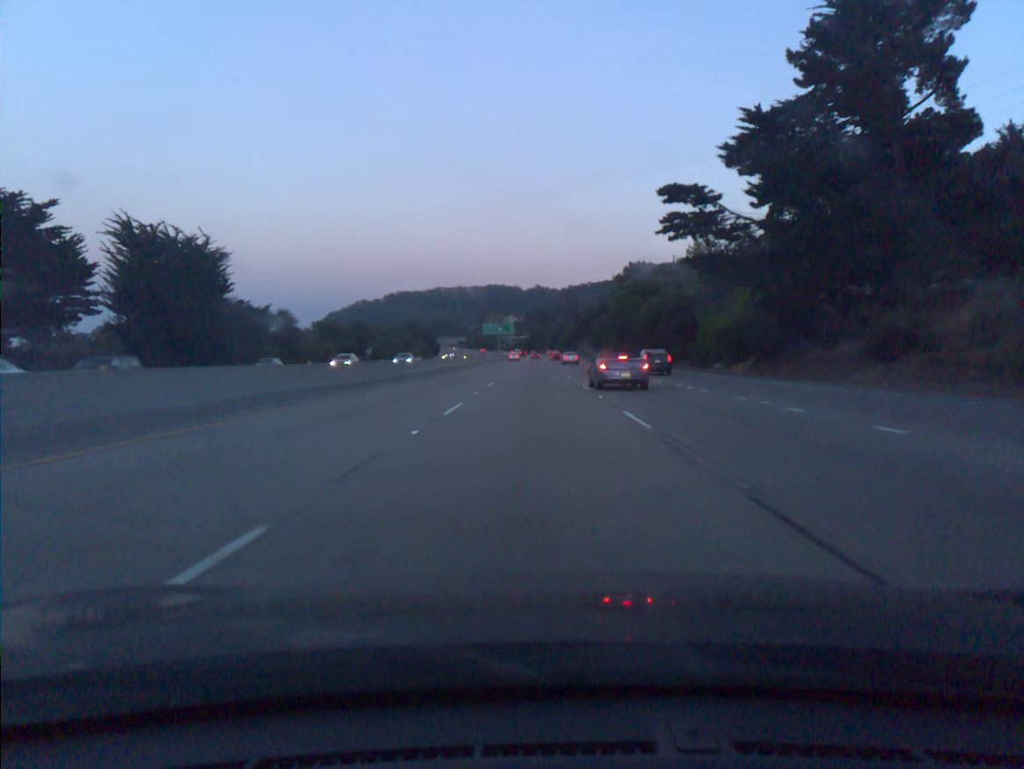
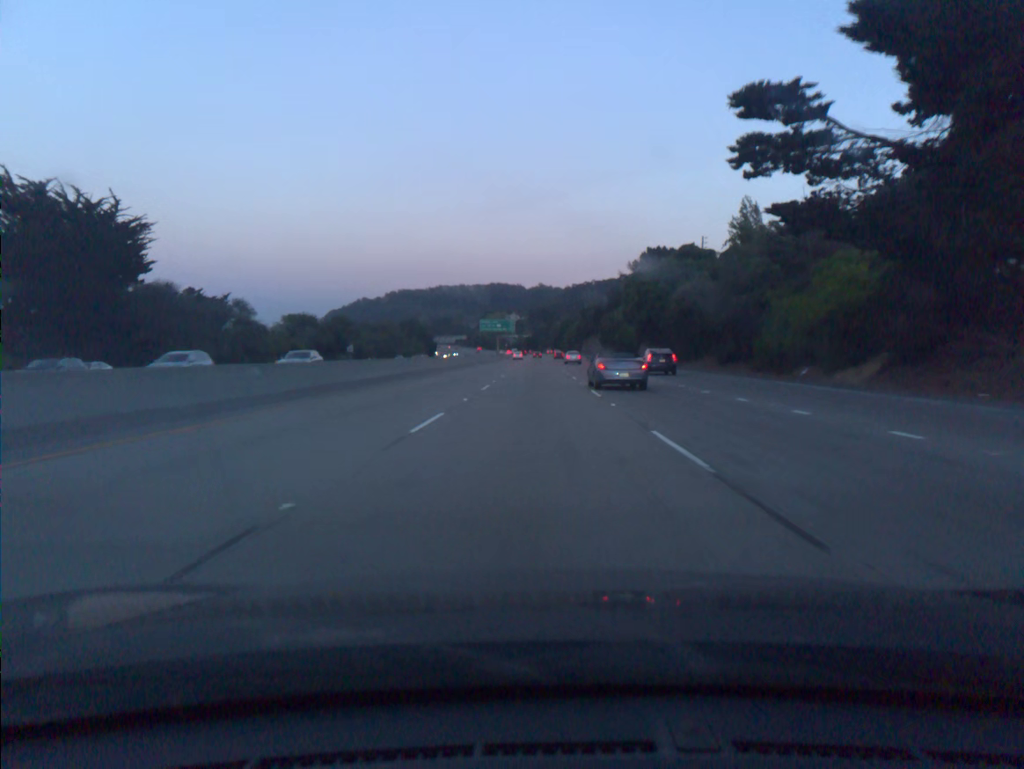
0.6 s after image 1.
(0.0, +18.4) m; 0°
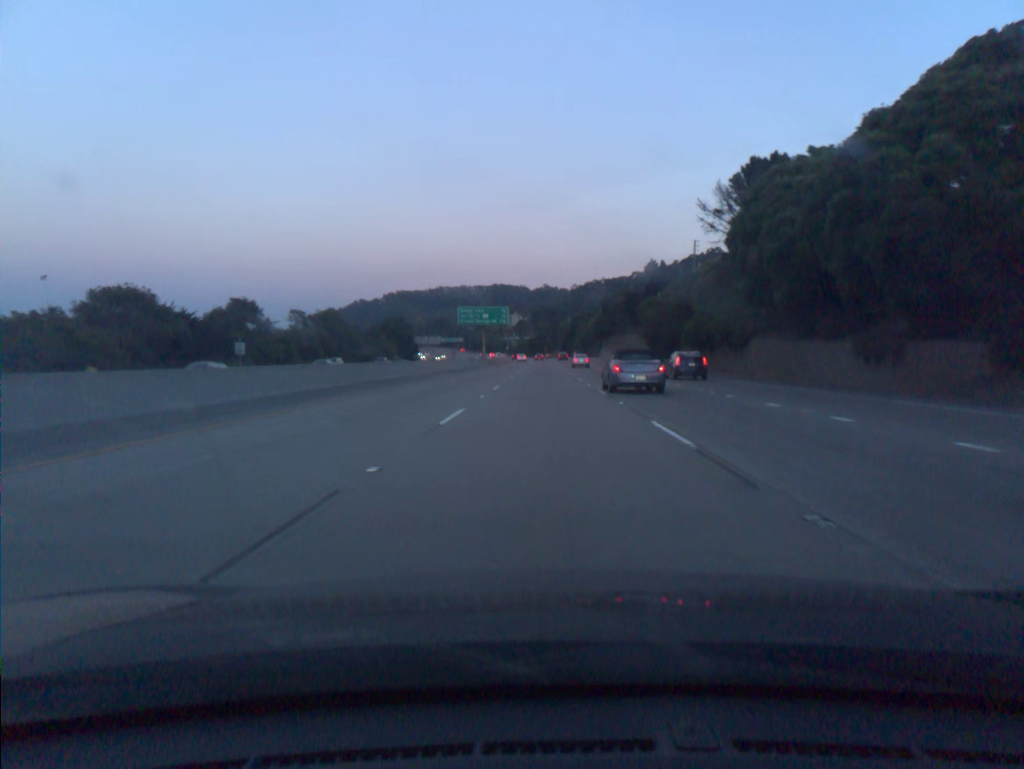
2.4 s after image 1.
(-0.3, +55.1) m; 0°
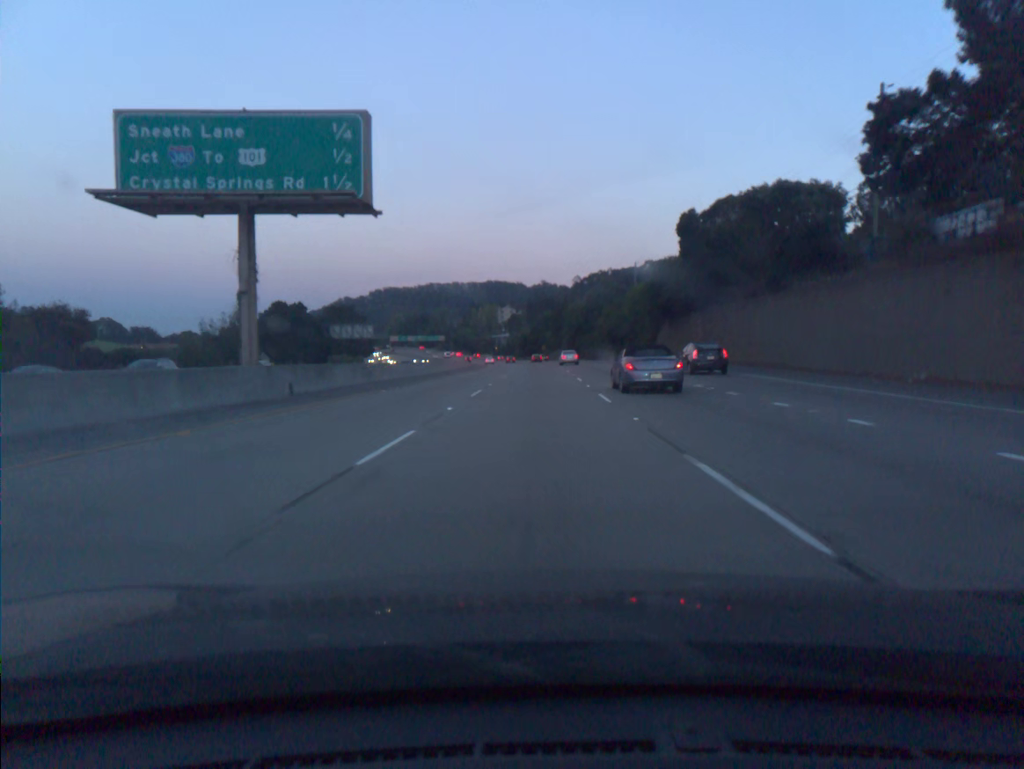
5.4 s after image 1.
(+0.5, +91.2) m; 0°
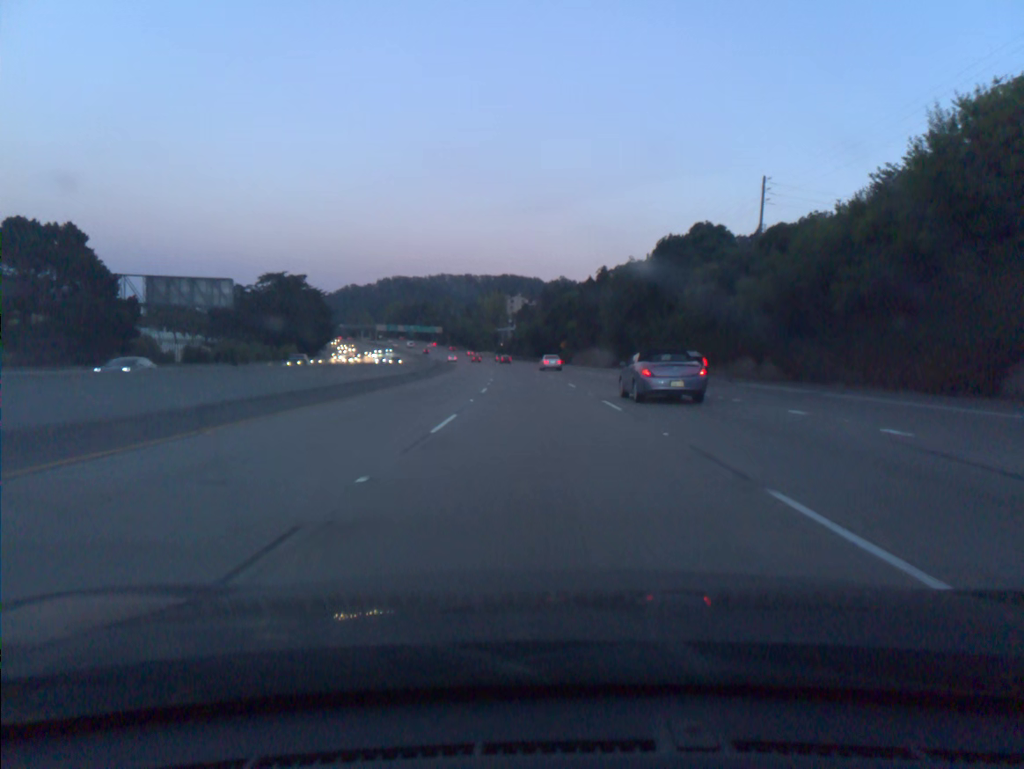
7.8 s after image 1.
(-0.6, +72.9) m; -1°
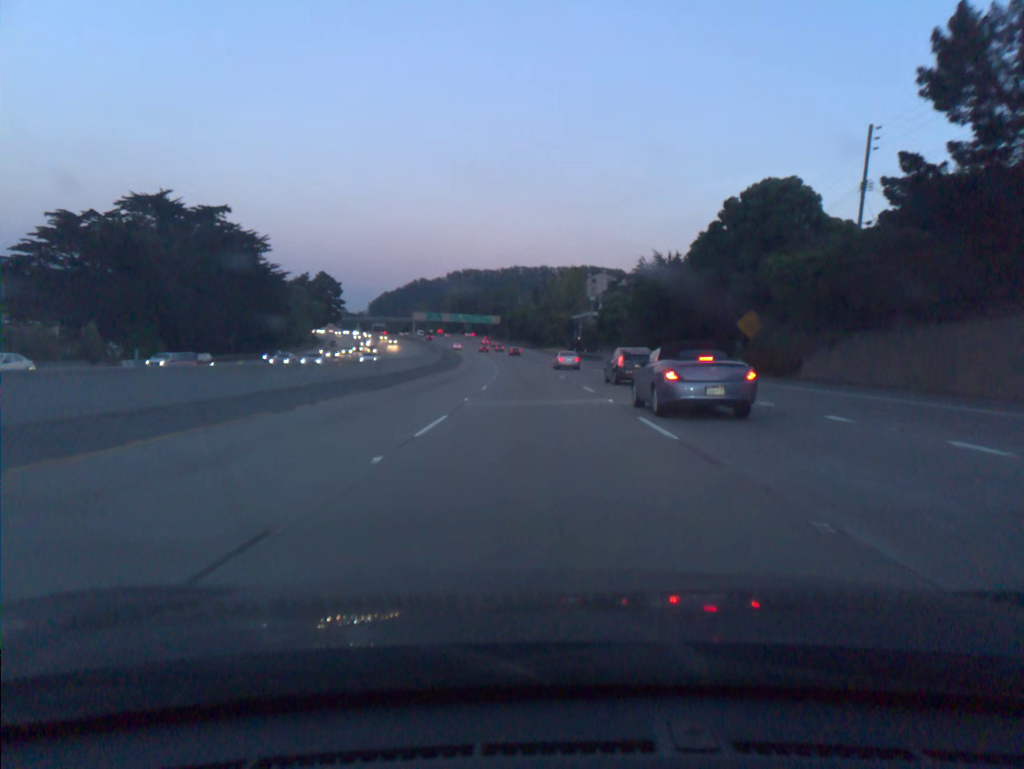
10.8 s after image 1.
(-4.1, +91.5) m; -6°
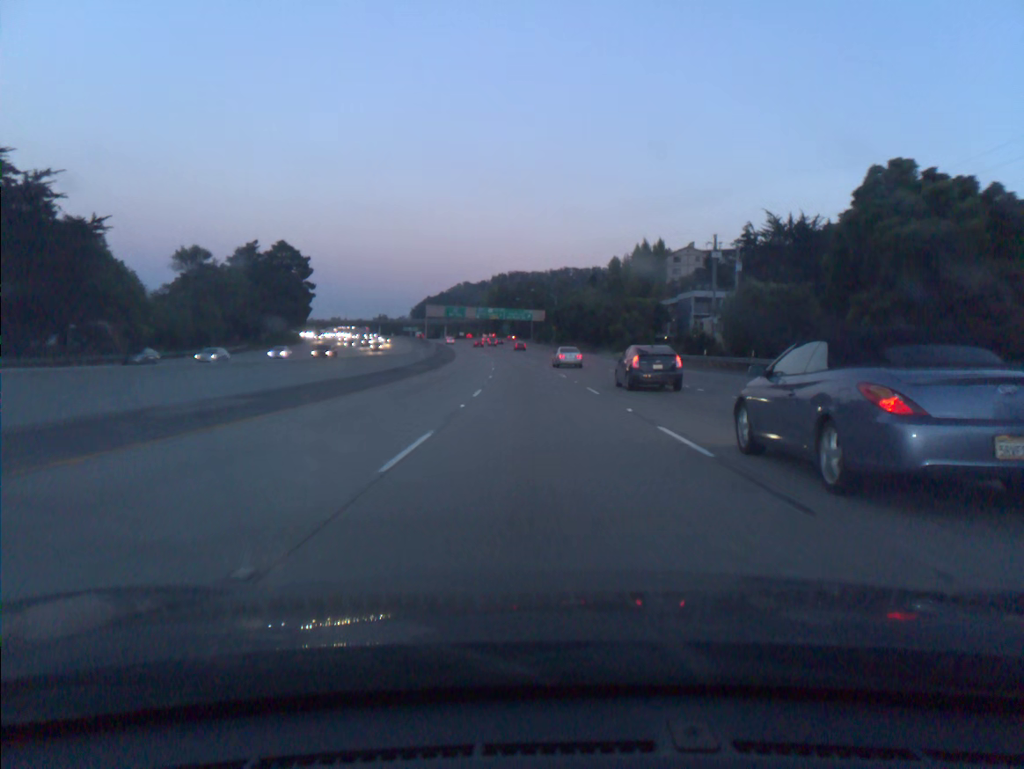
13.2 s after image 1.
(-2.4, +73.3) m; -4°
